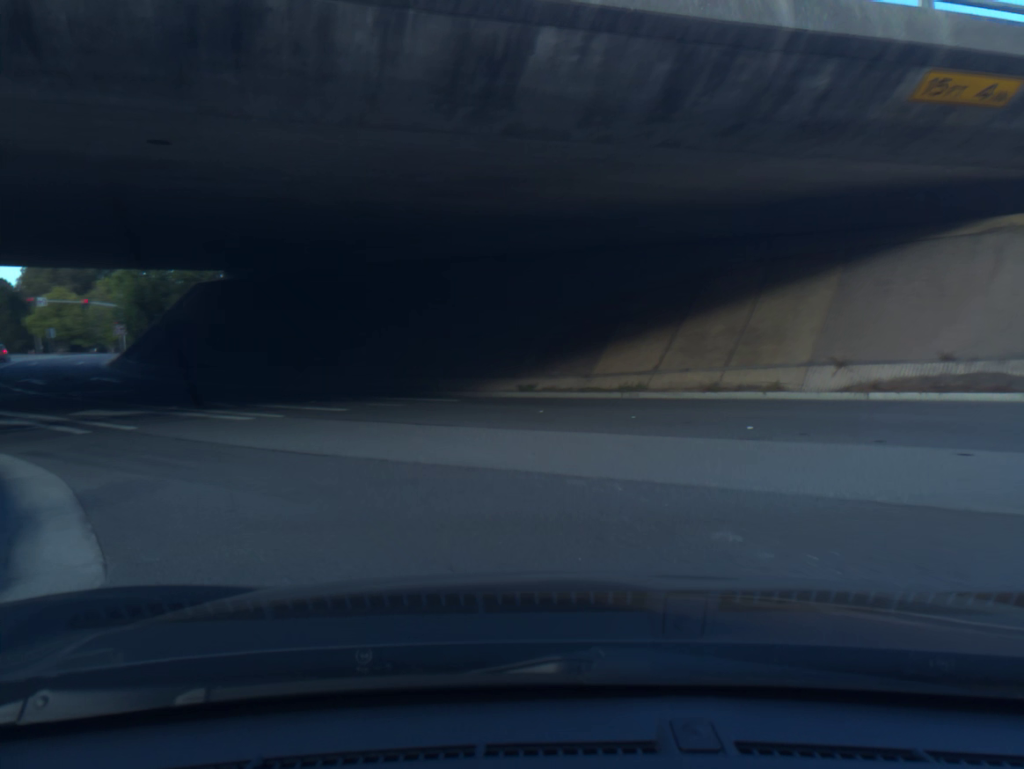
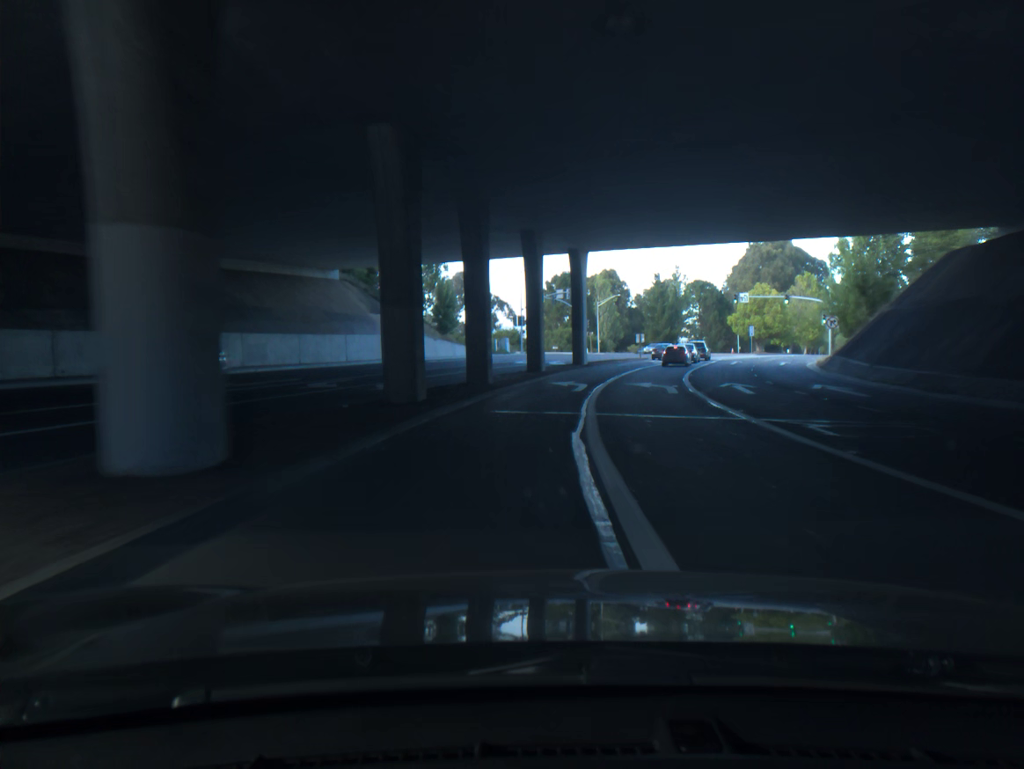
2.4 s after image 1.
(-9.7, +18.5) m; -41°
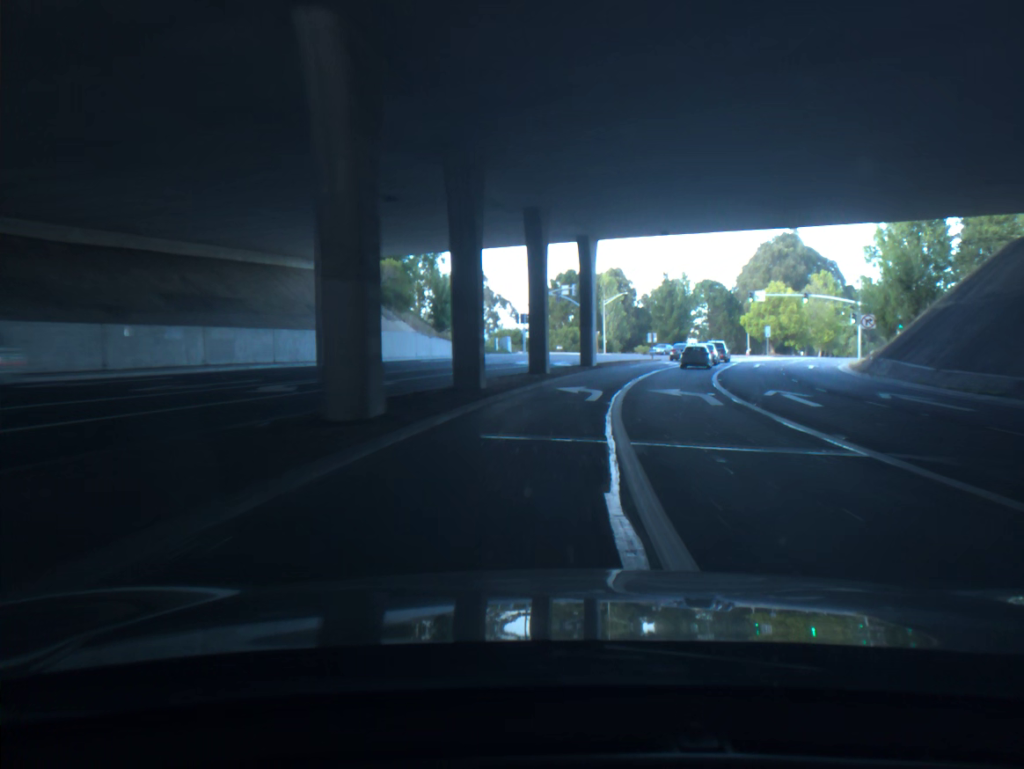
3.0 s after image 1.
(0.0, +5.7) m; 0°
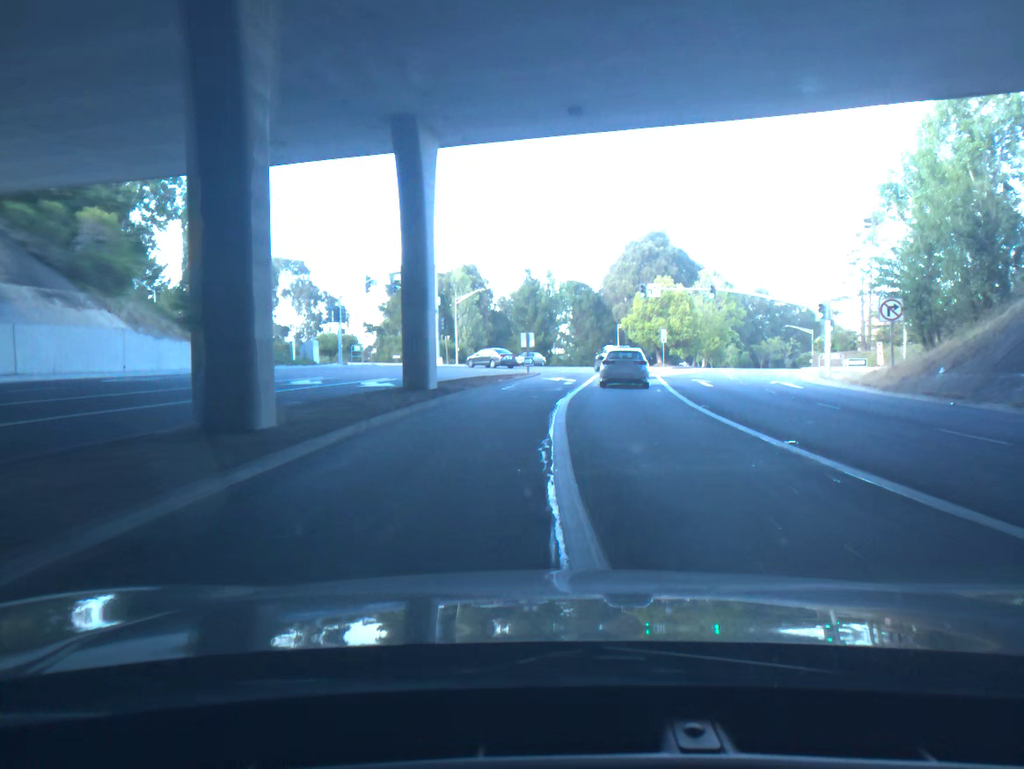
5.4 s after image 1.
(+2.0, +23.6) m; +12°
